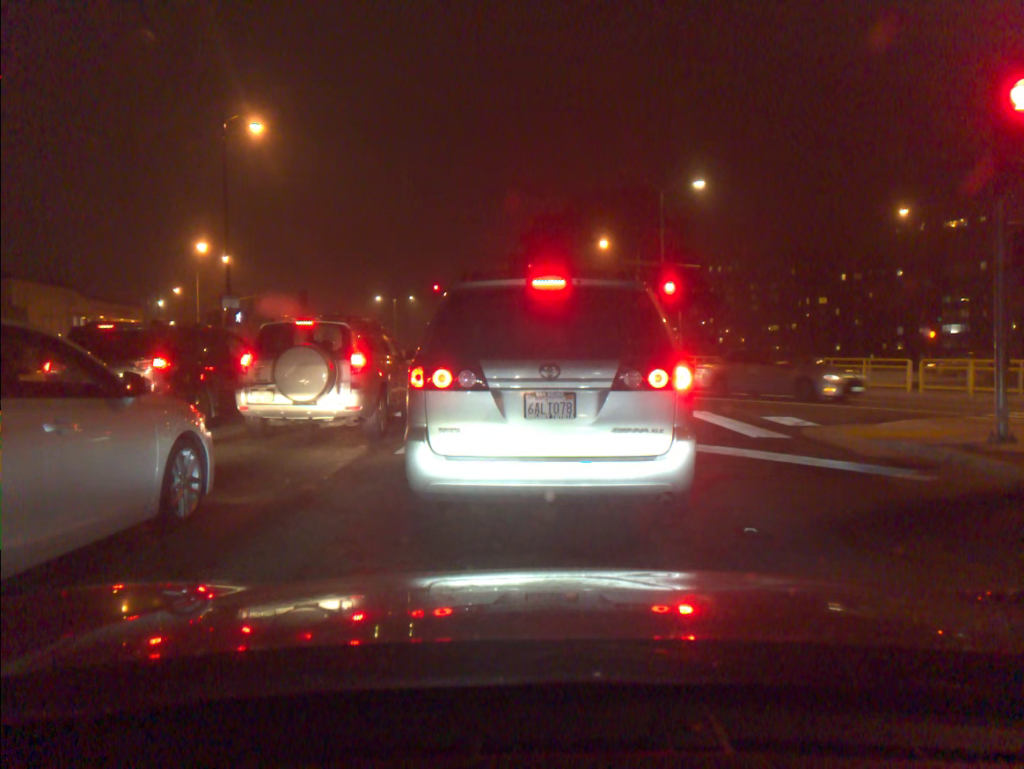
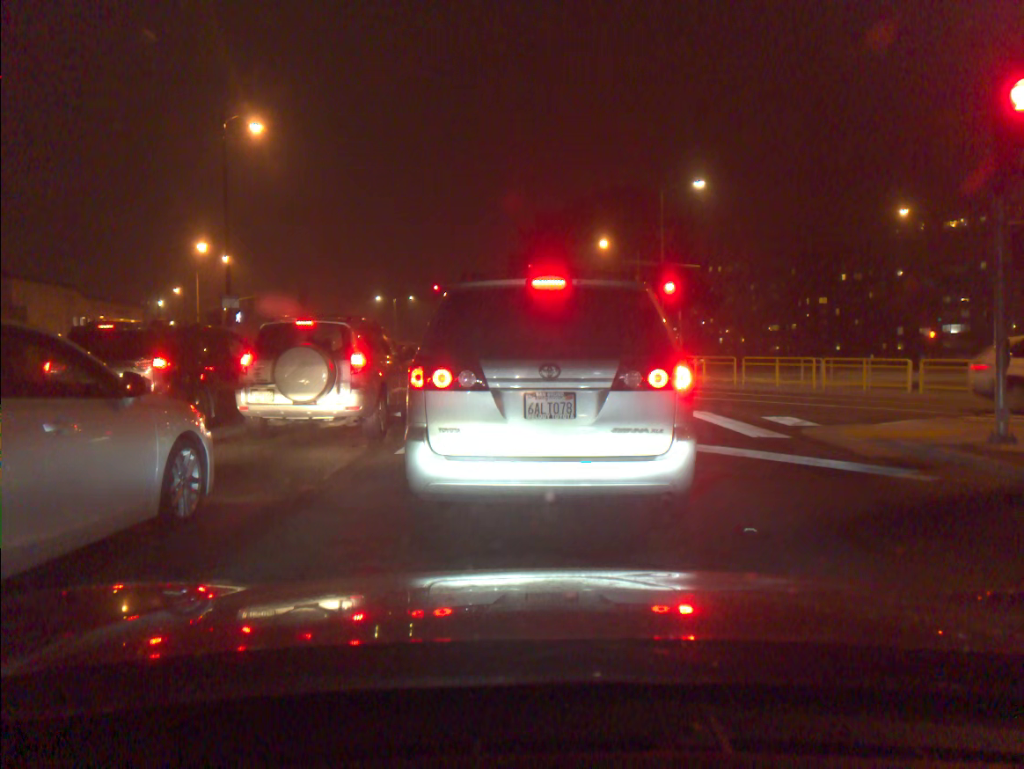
(0.0, 0.0) m; 0°
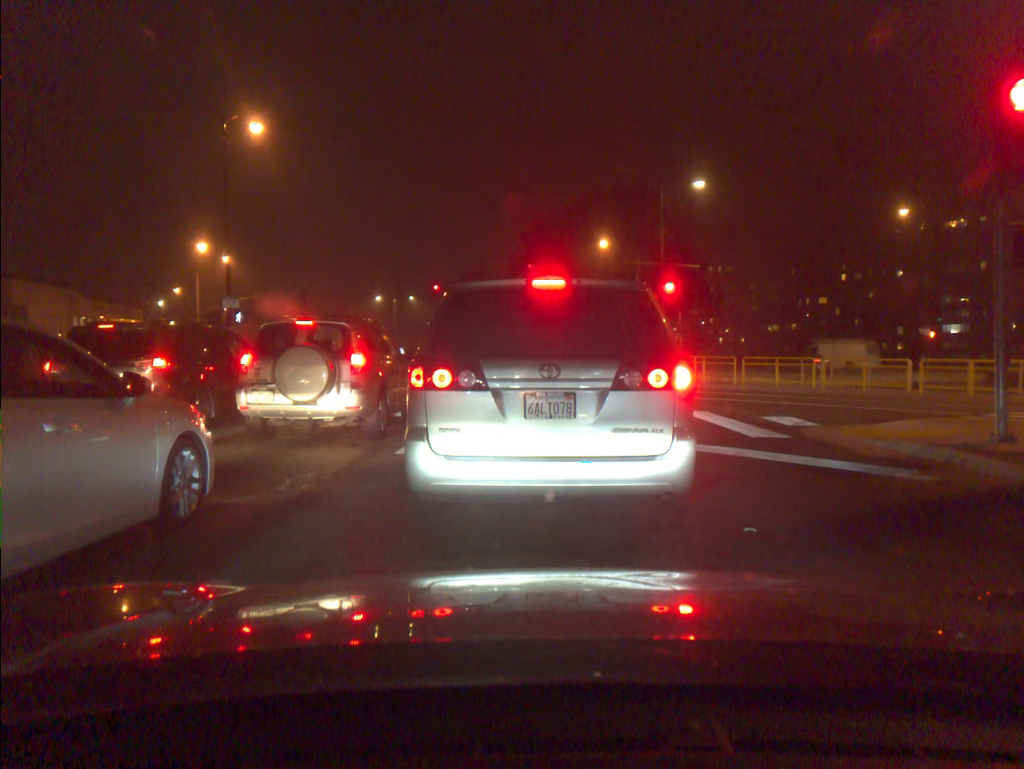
(0.0, 0.0) m; 0°
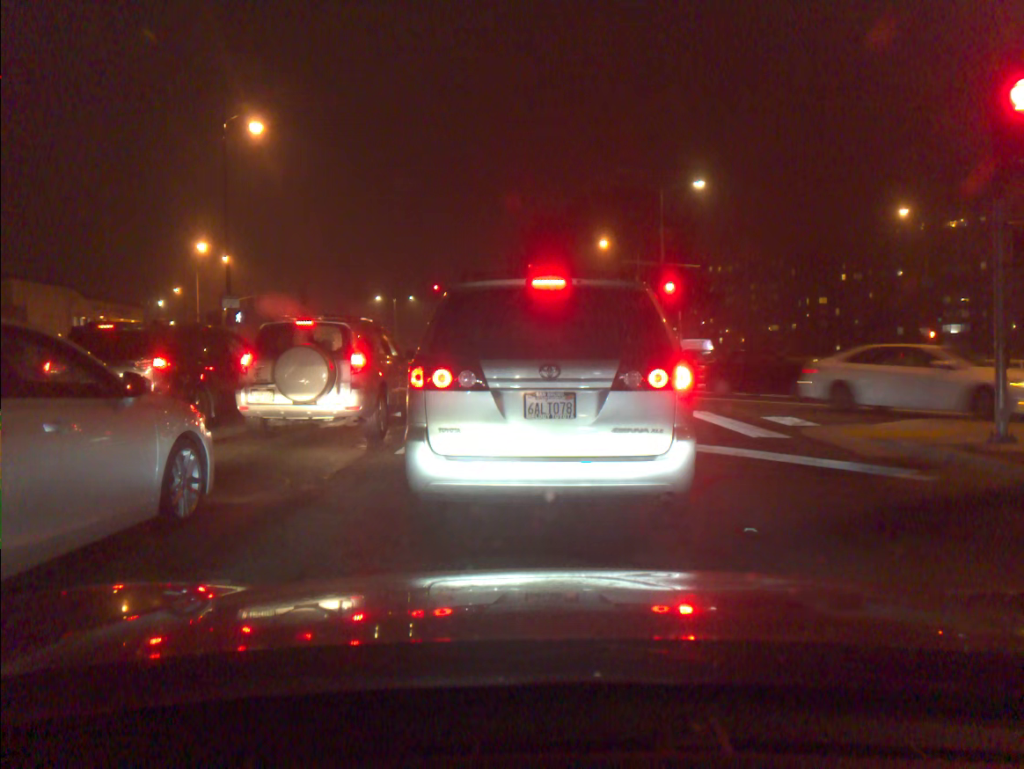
(0.0, 0.0) m; 0°
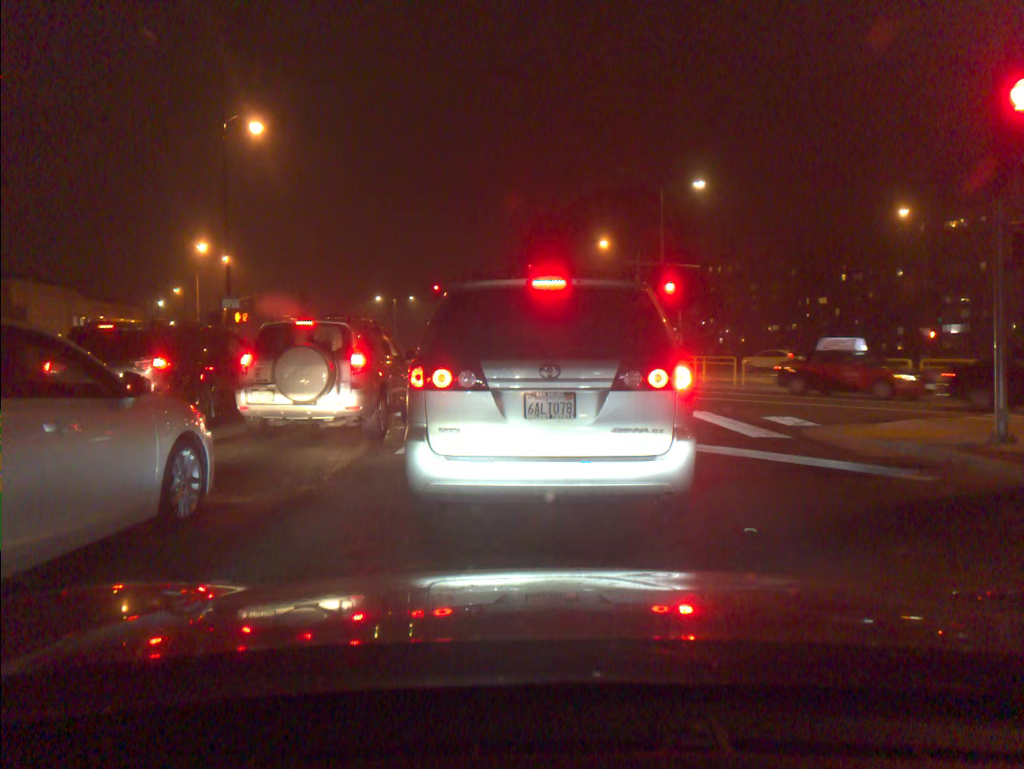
(0.0, 0.0) m; 0°
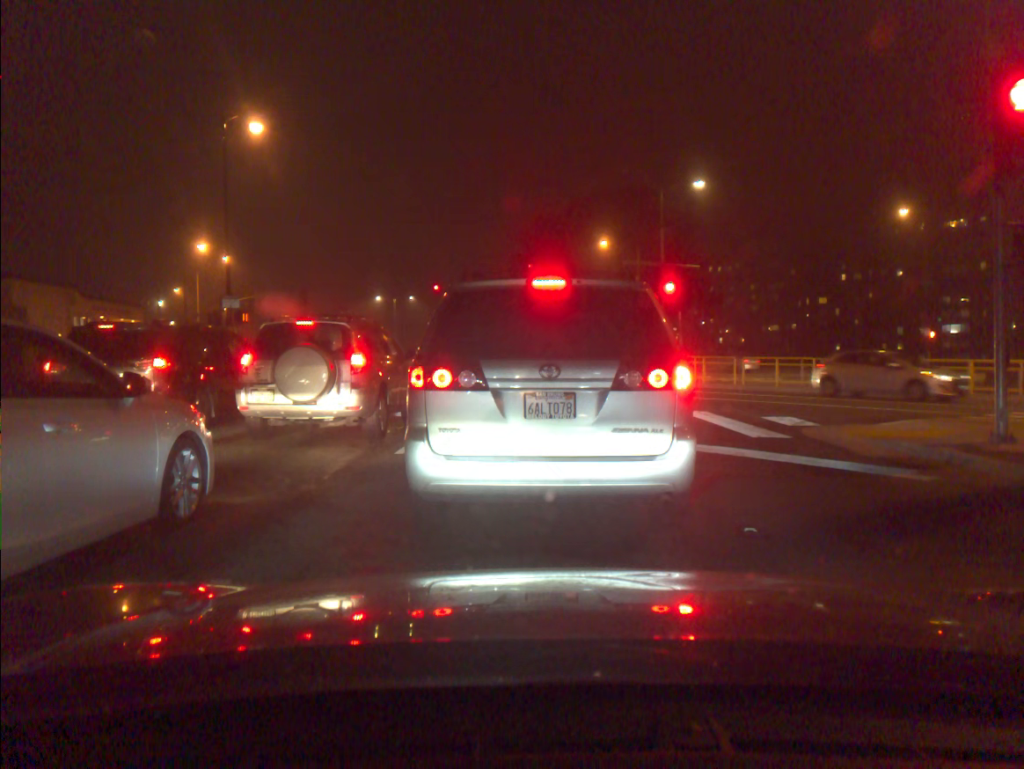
(0.0, 0.0) m; 0°
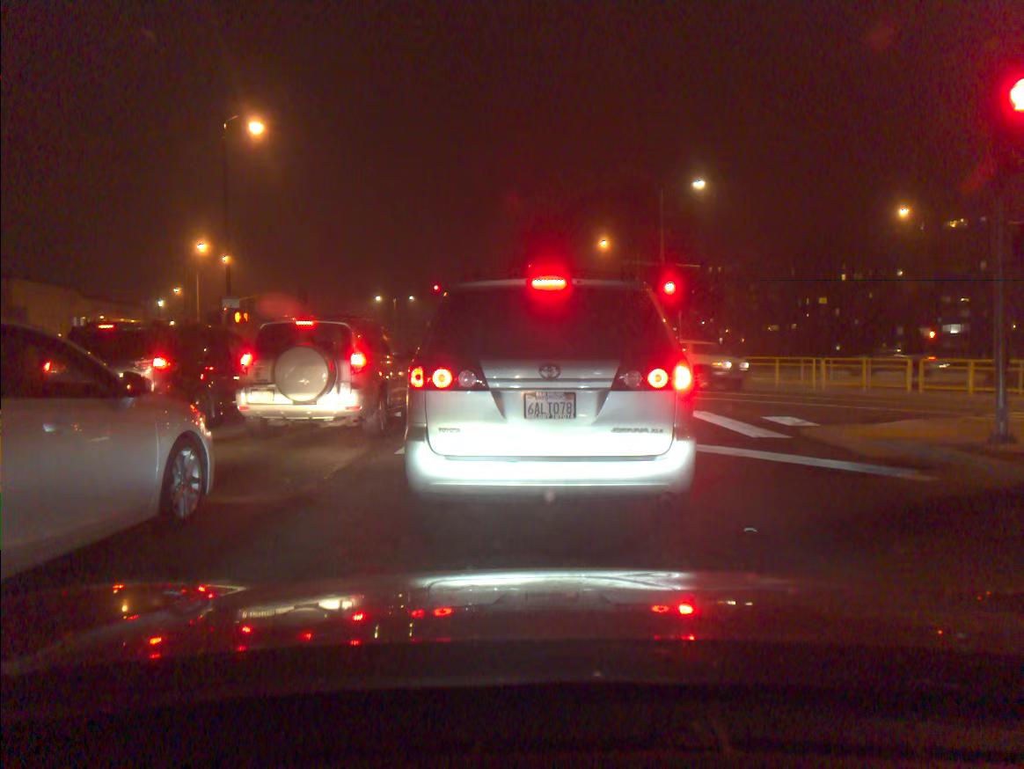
(0.0, 0.0) m; 0°
